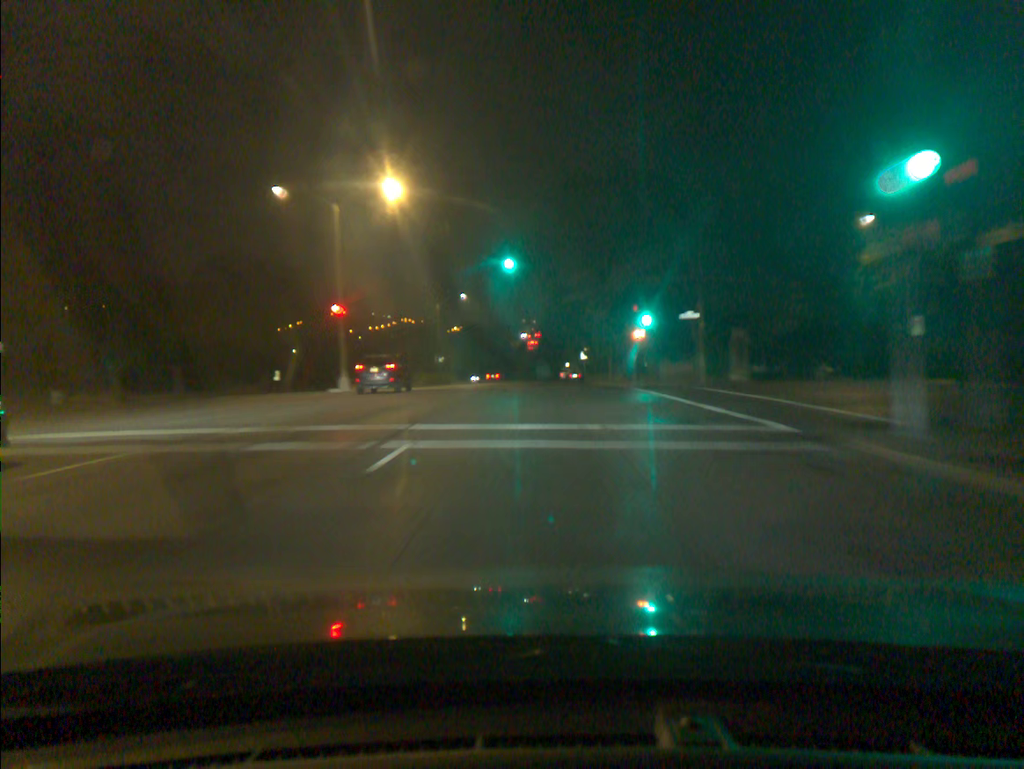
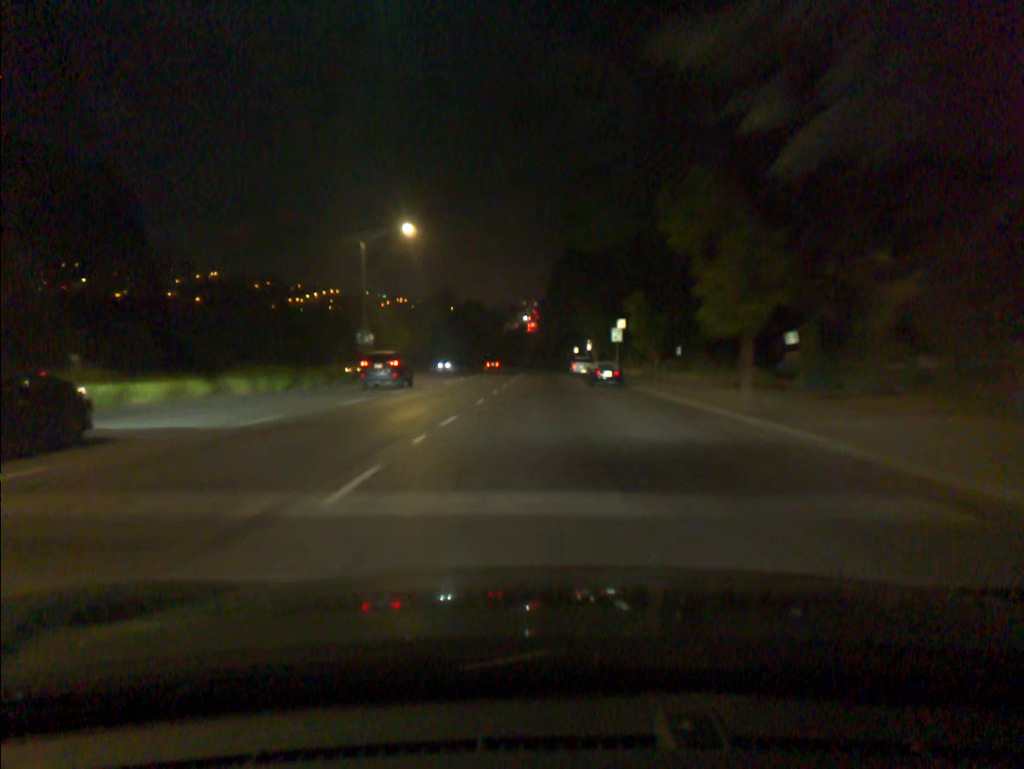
(-0.1, +34.9) m; 0°
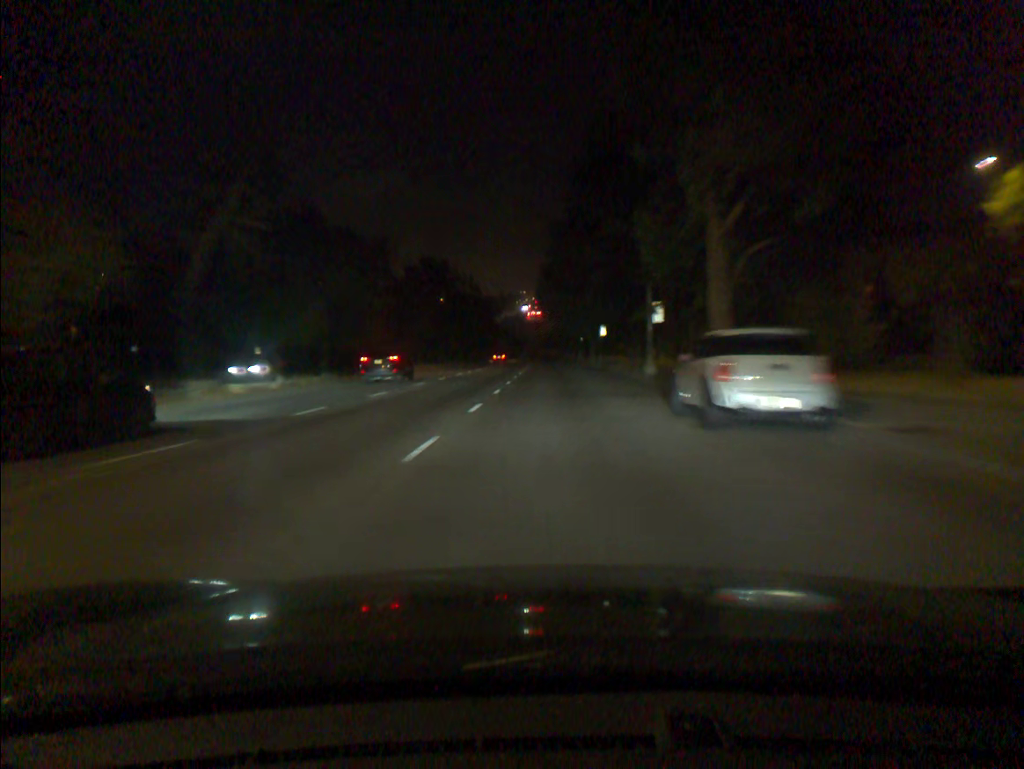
(-0.2, +49.0) m; 0°
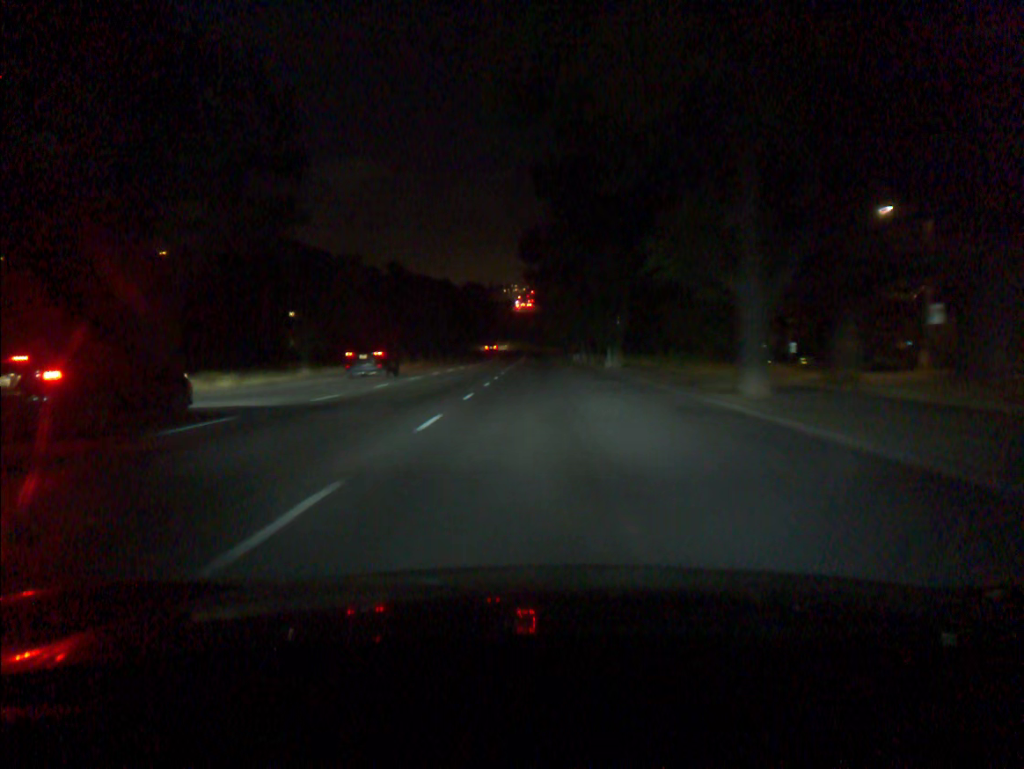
(+0.3, +62.8) m; 0°
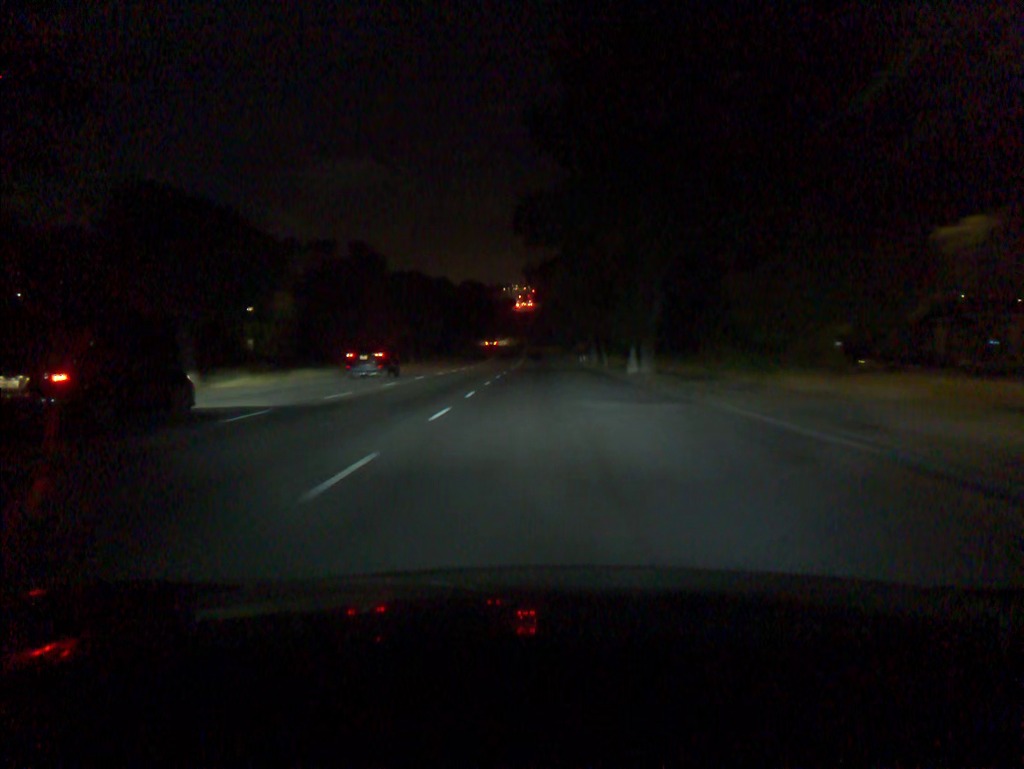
(0.0, +12.6) m; 0°
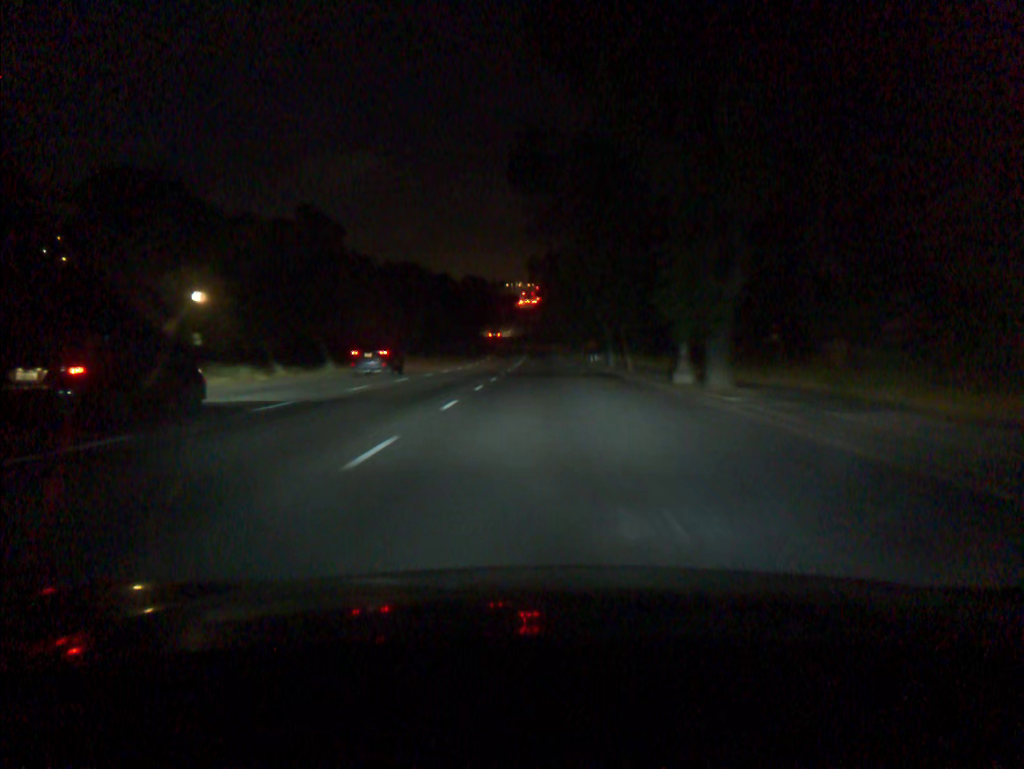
(0.0, +12.6) m; 0°
